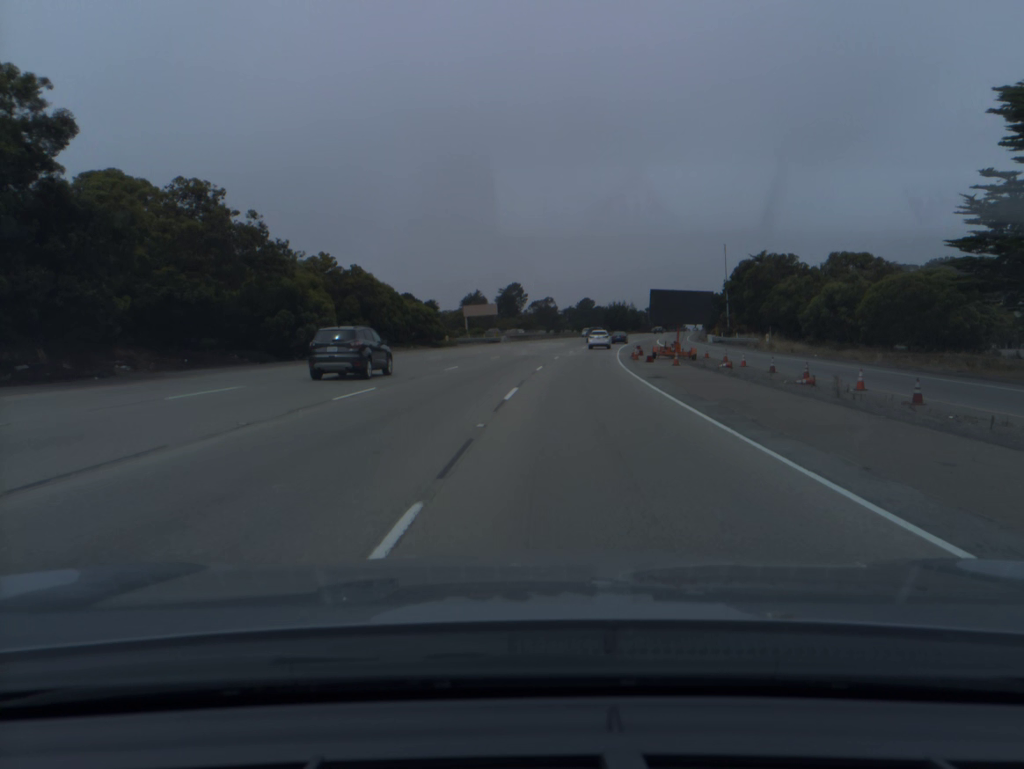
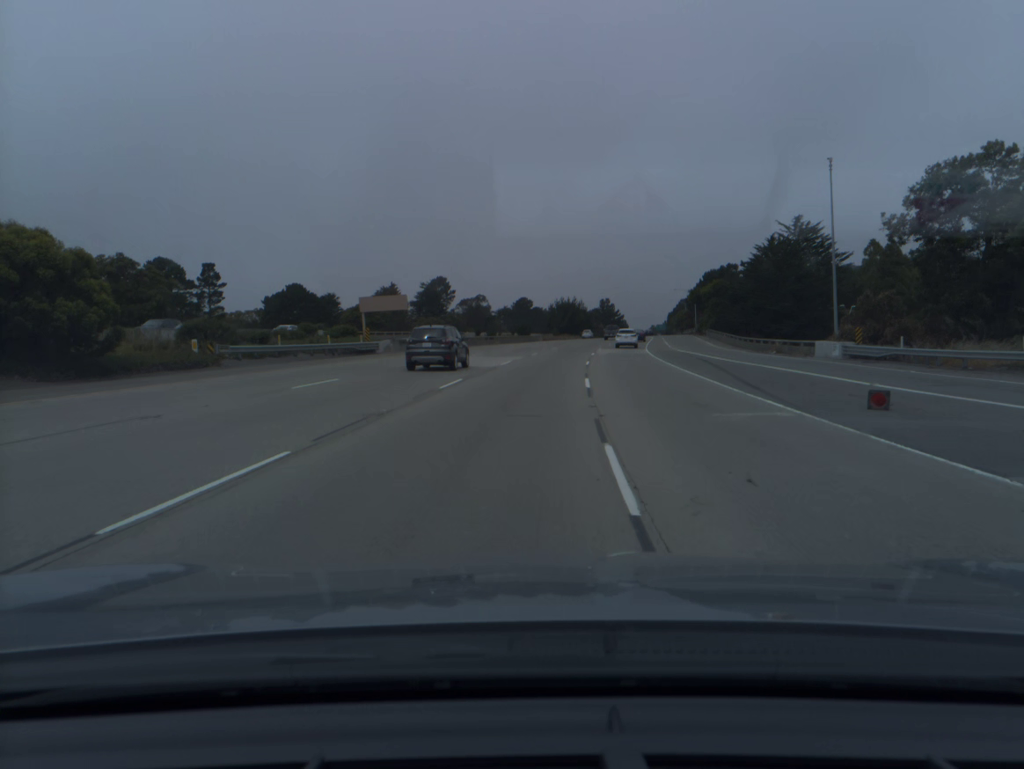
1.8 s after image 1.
(+2.1, +54.8) m; +5°
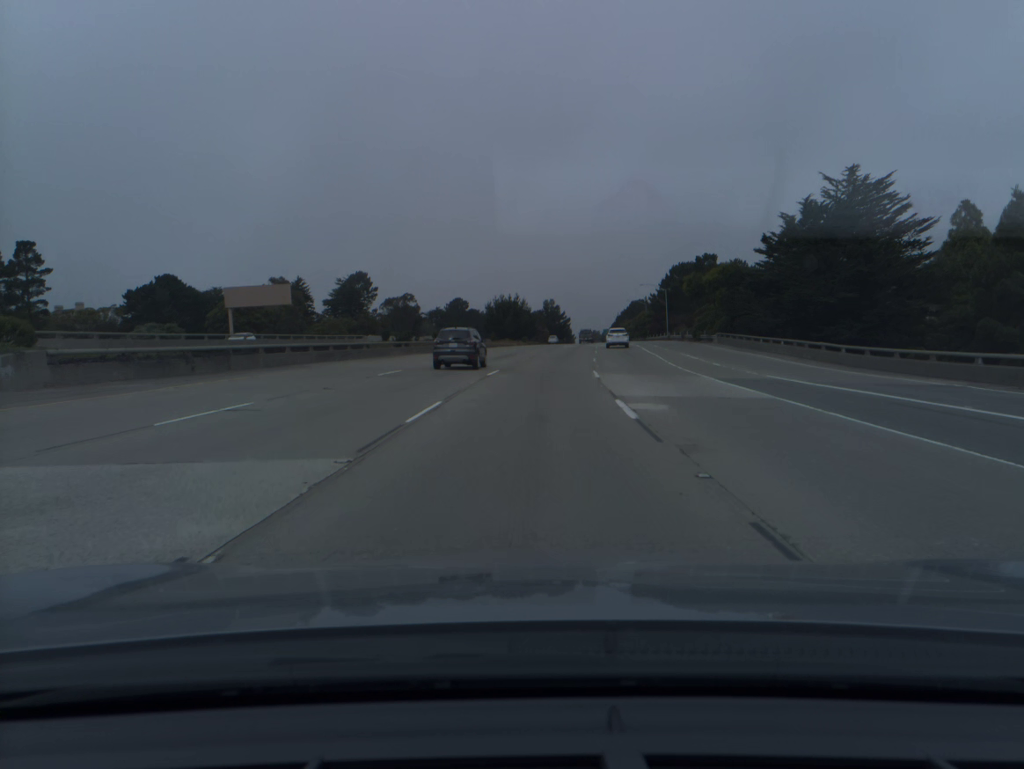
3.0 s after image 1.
(+1.4, +36.6) m; +4°
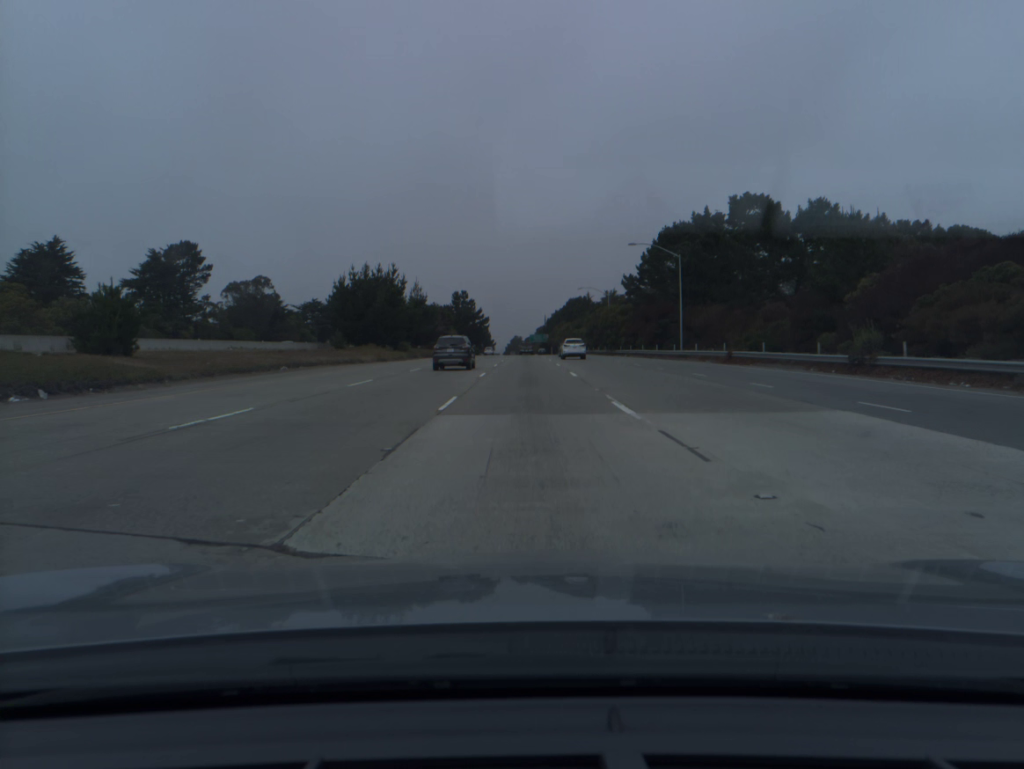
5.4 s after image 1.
(+4.8, +73.0) m; +6°
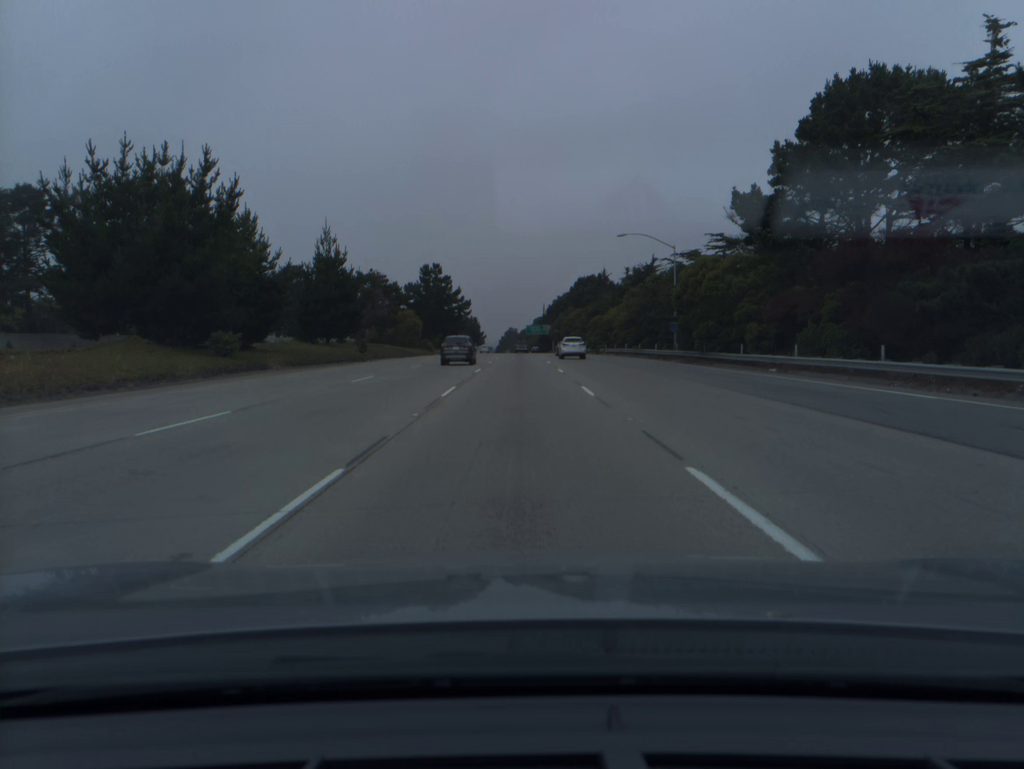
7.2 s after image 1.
(+0.3, +54.7) m; 0°
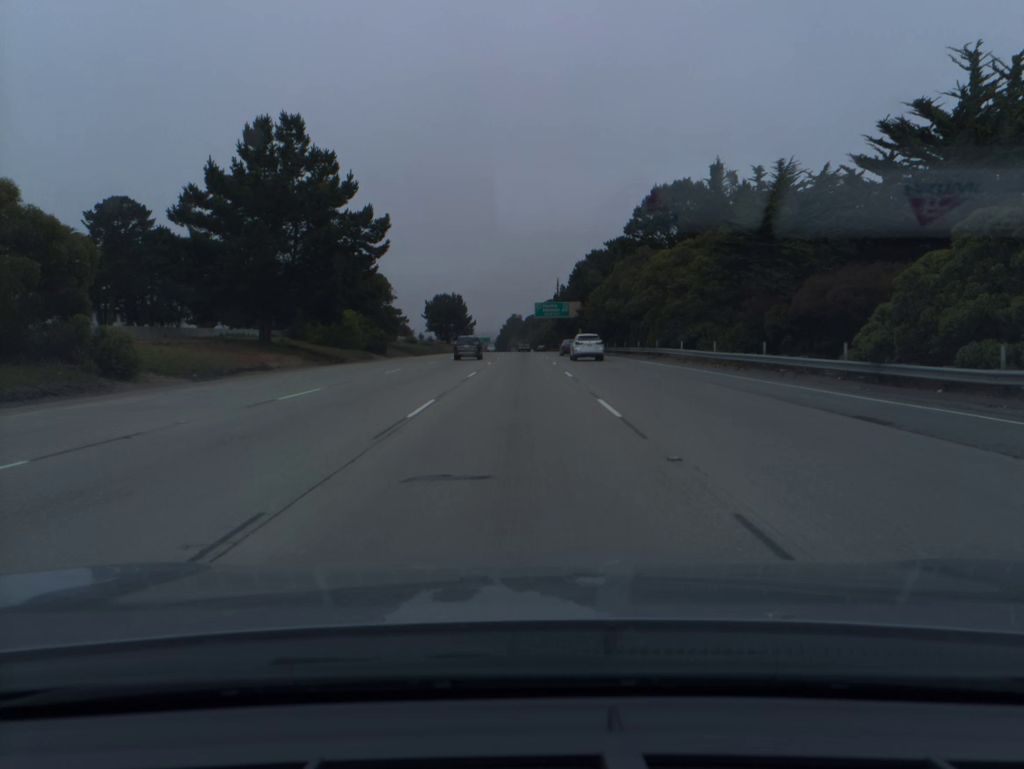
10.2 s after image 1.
(-0.1, +93.1) m; 0°
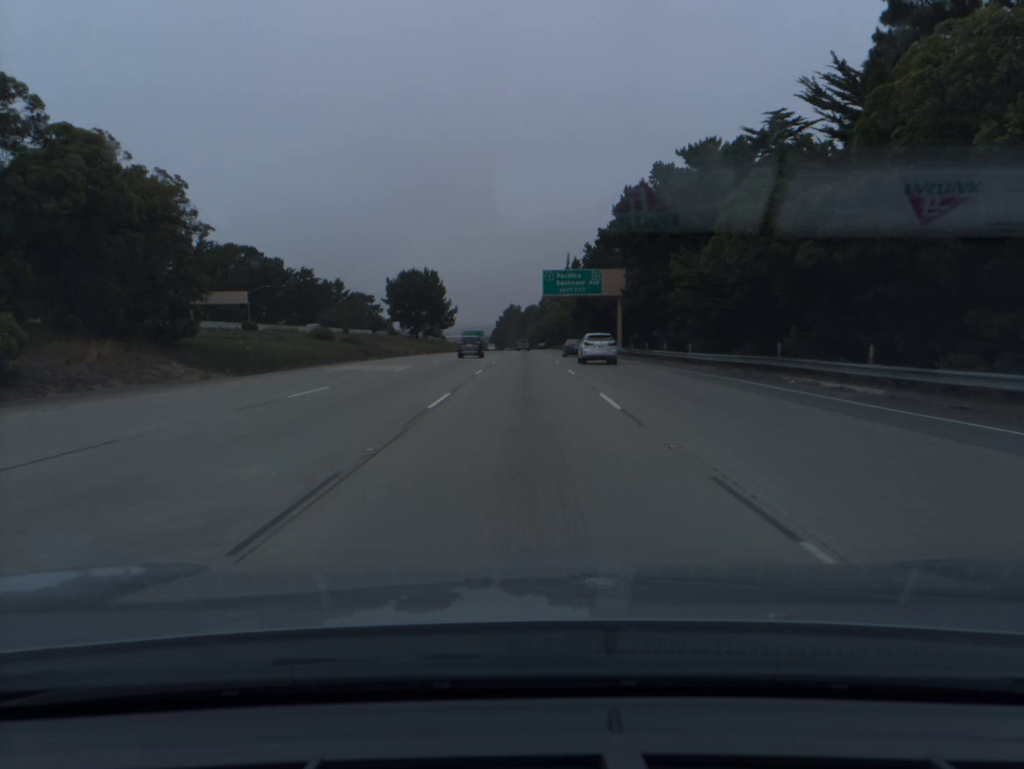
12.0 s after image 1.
(-0.1, +56.7) m; 0°
